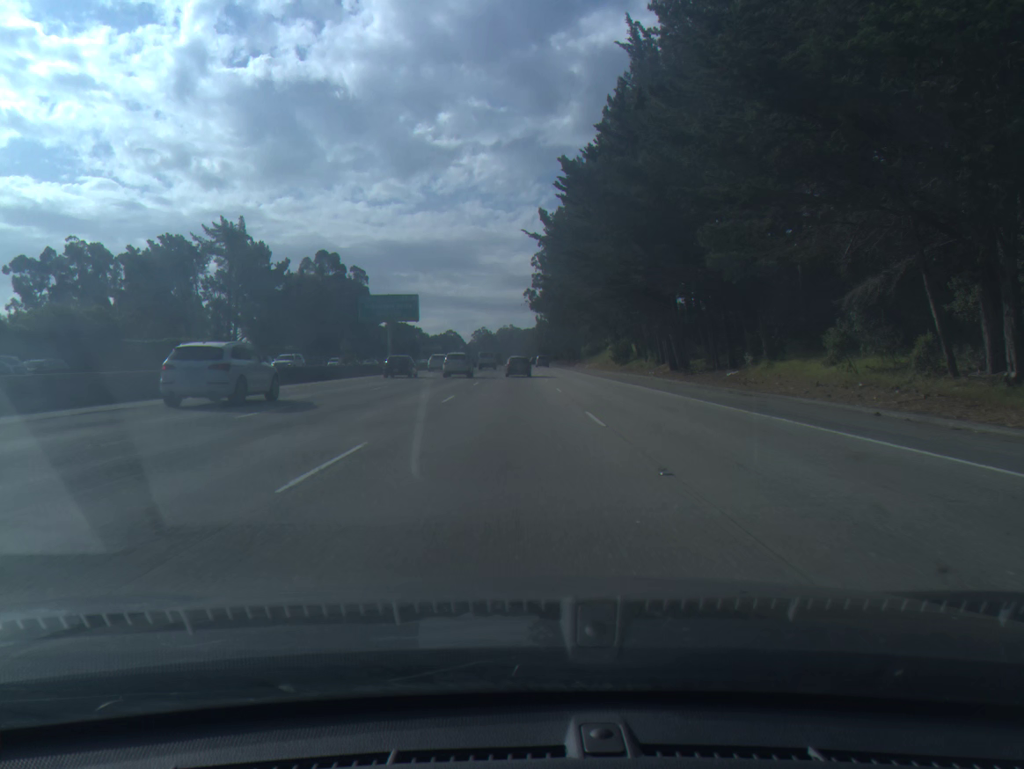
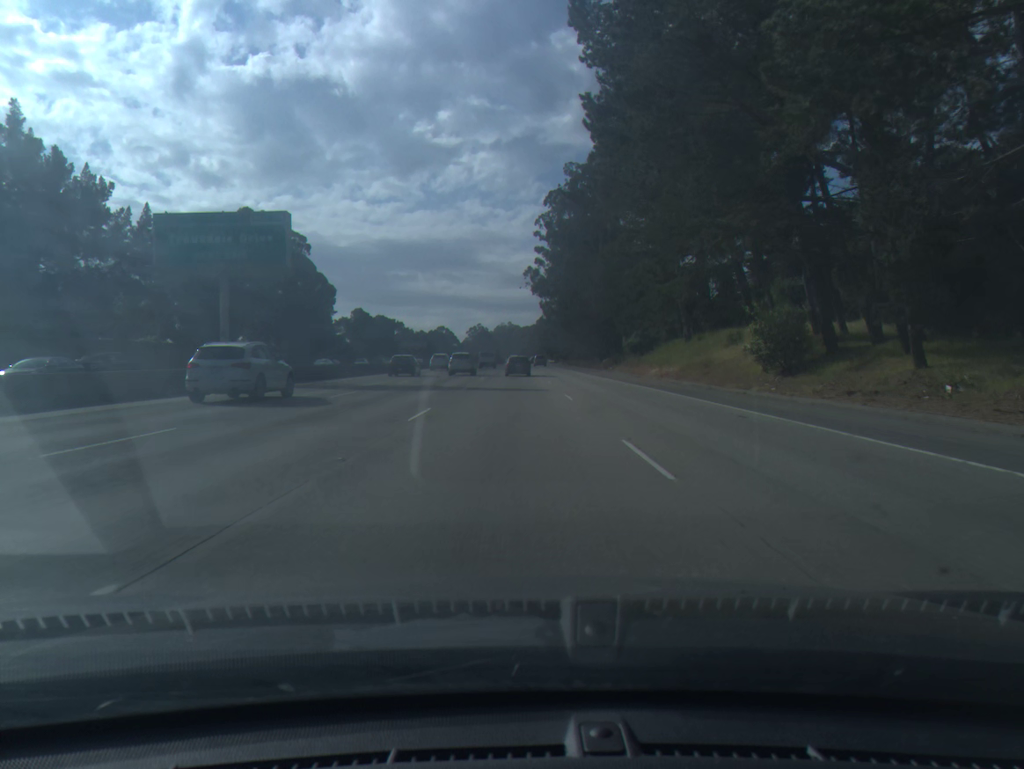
(0.0, +50.6) m; 0°
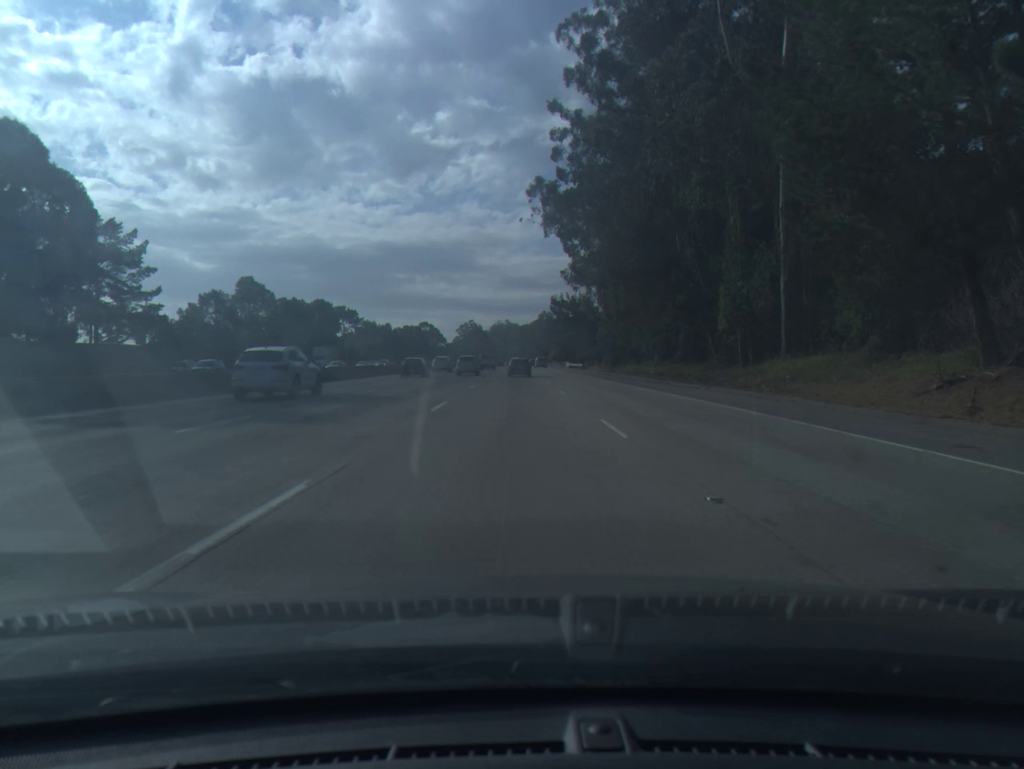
(-0.1, +84.0) m; 0°
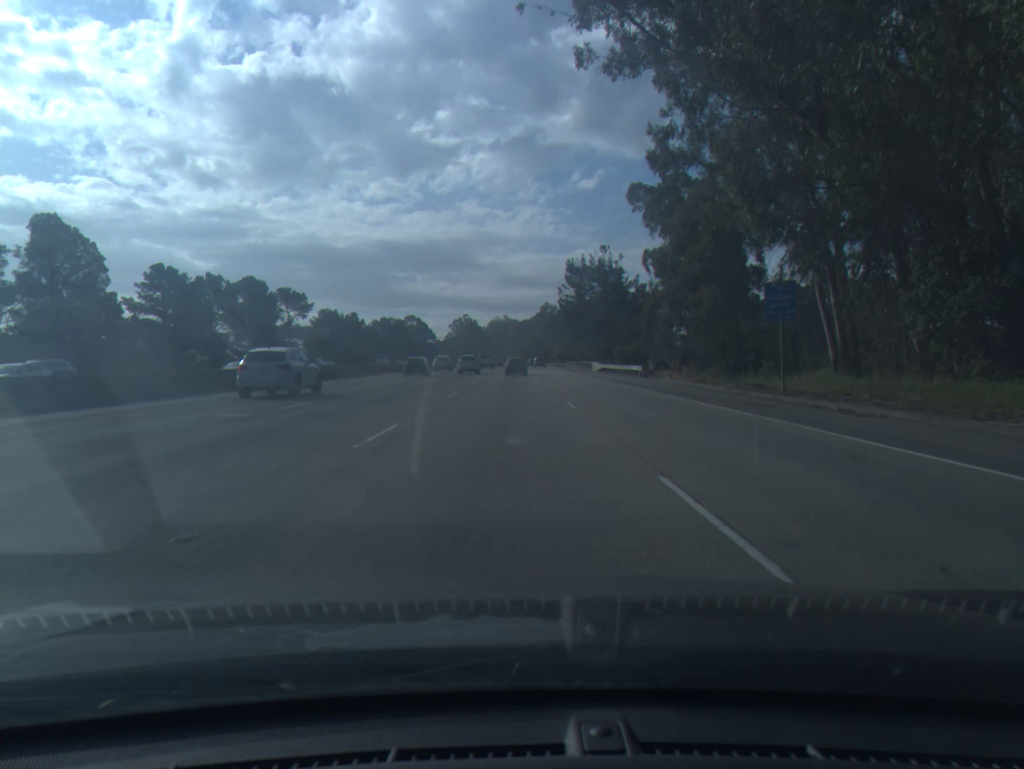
(0.0, +51.5) m; 0°
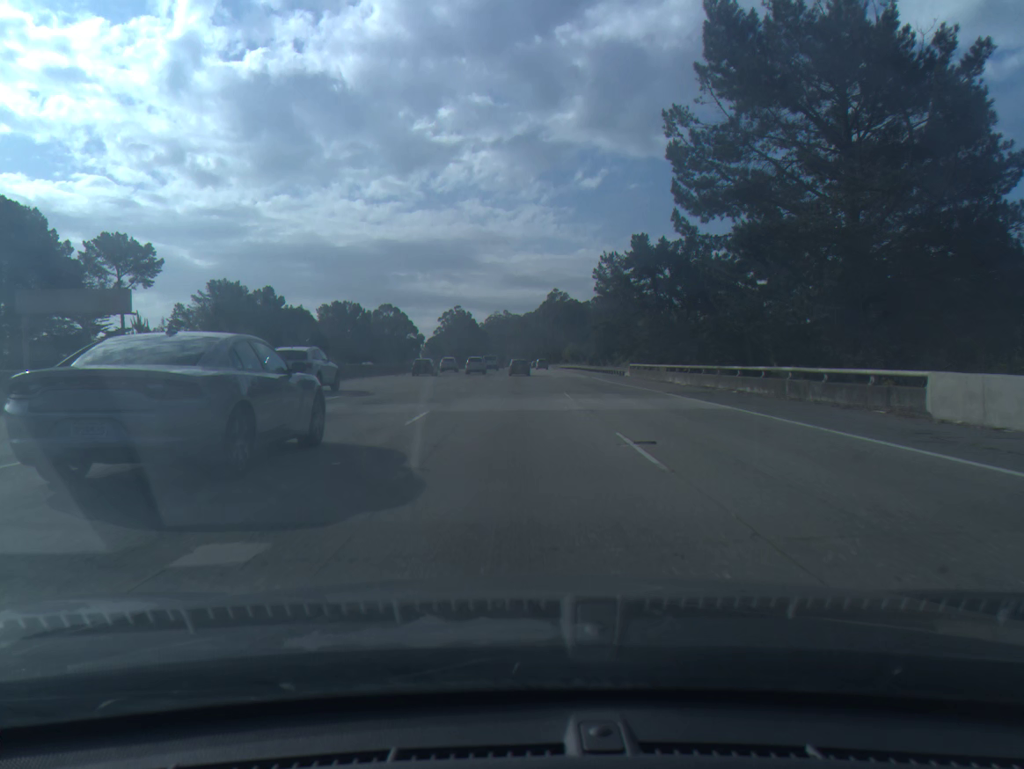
(-0.4, +69.5) m; 0°
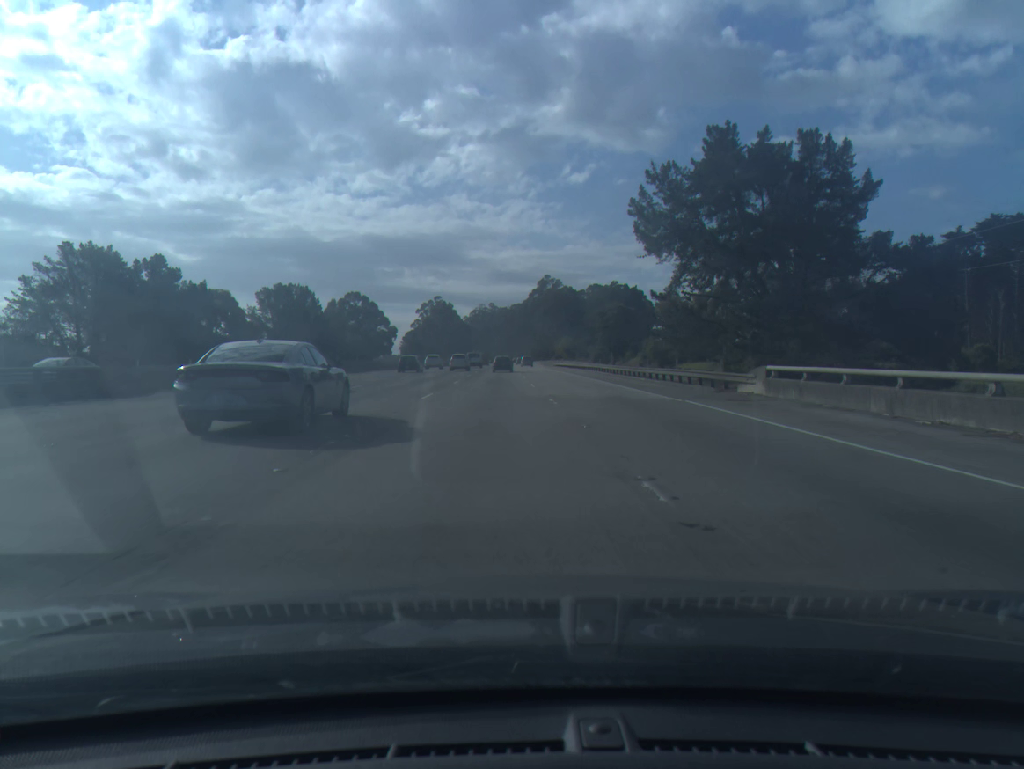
(+0.3, +35.3) m; +1°
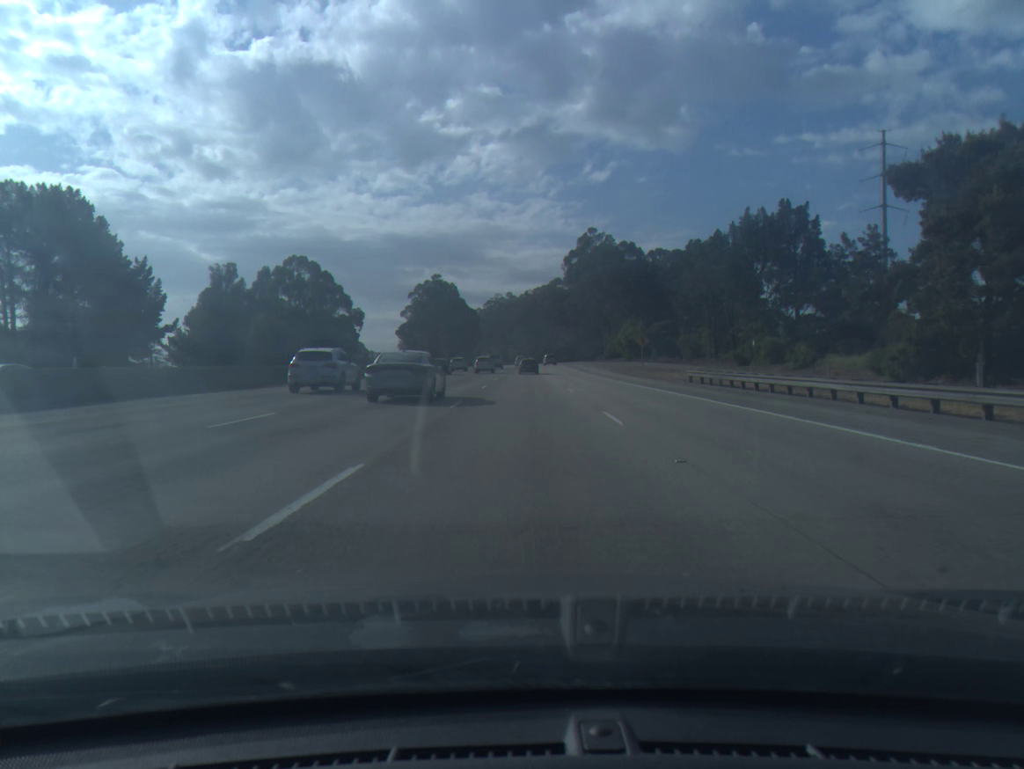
(-2.0, +90.4) m; -1°
